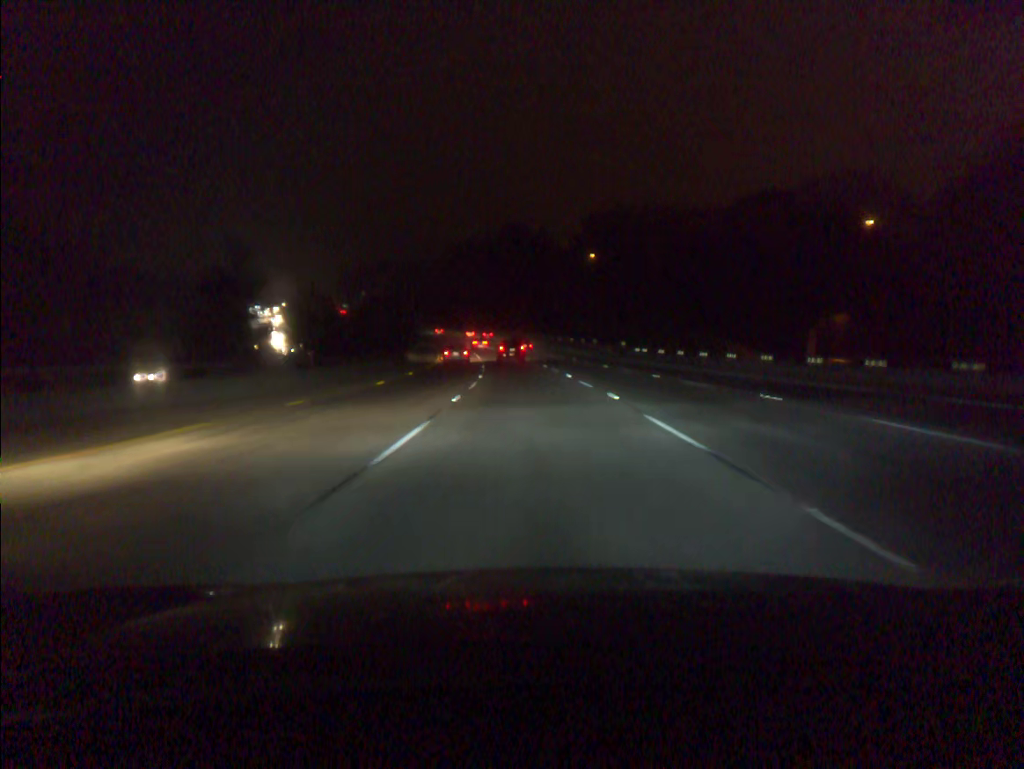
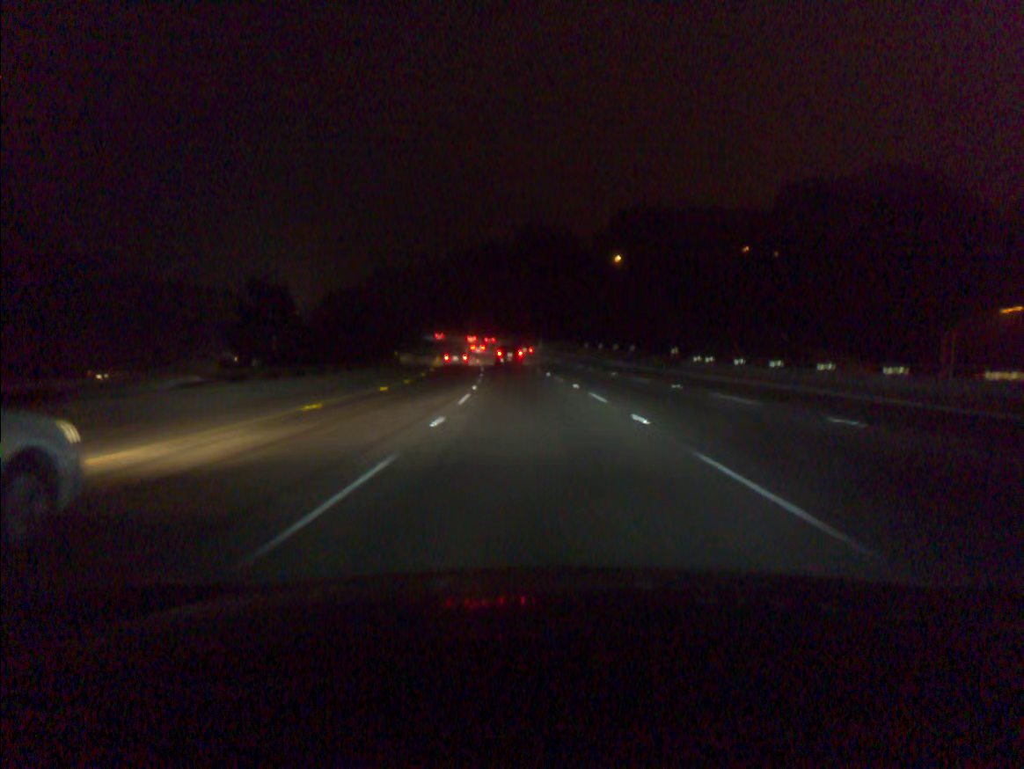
(-0.2, +18.7) m; -2°
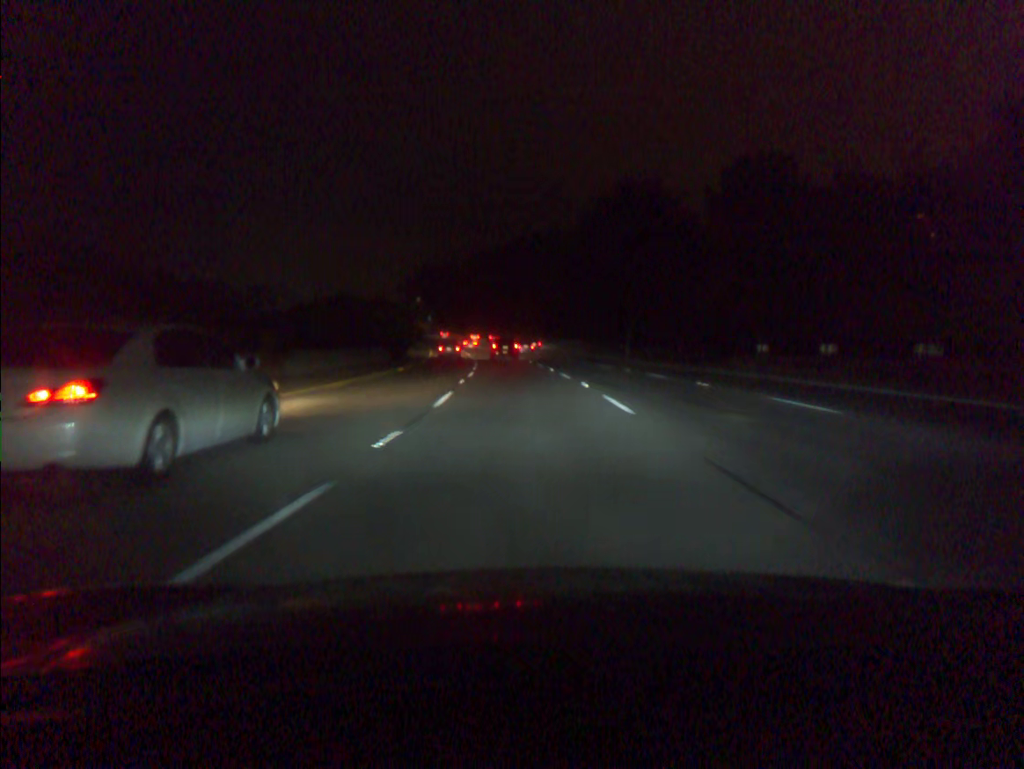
(-2.2, +55.7) m; -5°
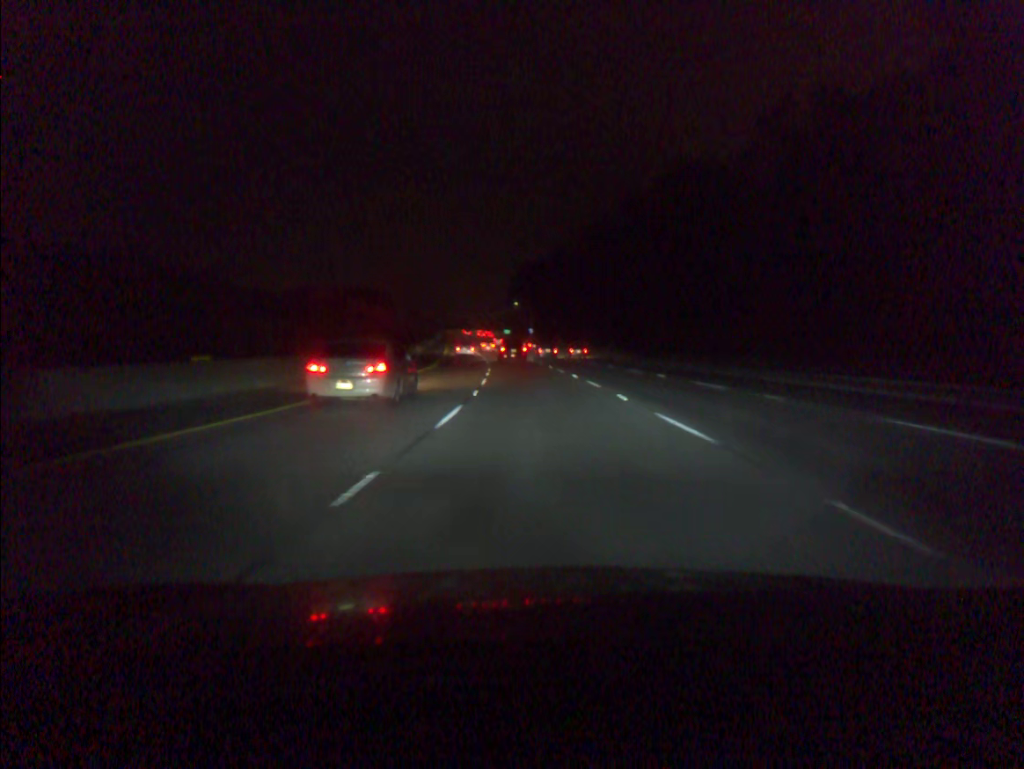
(-7.3, +90.7) m; -9°
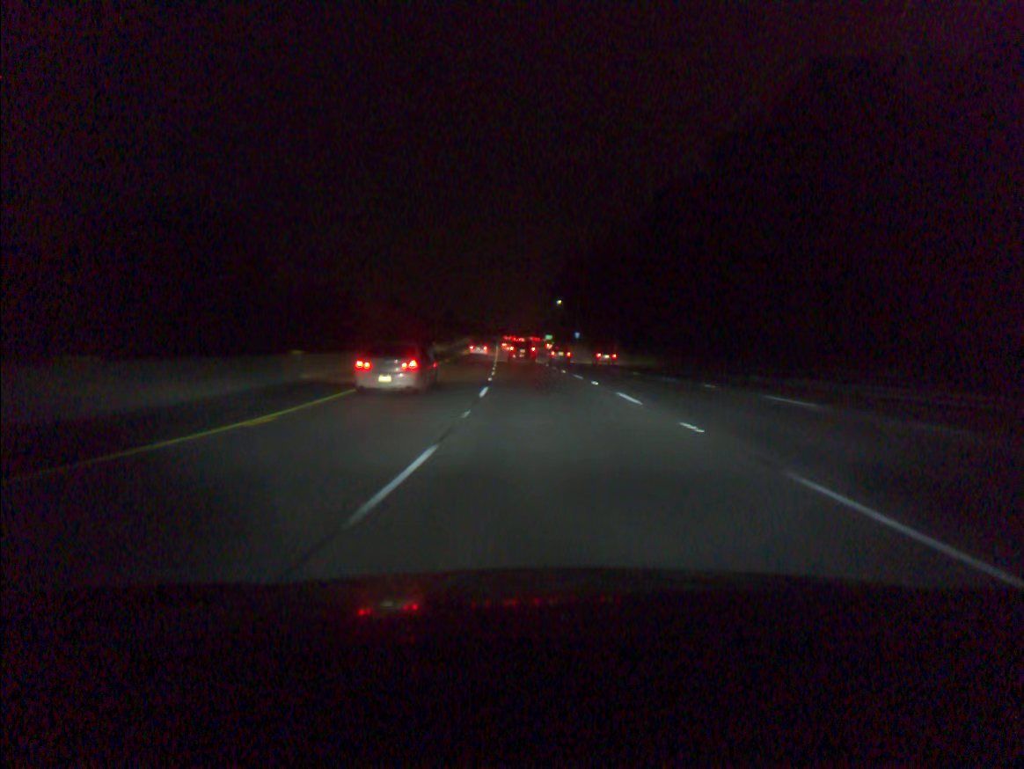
(-1.0, +35.8) m; -3°
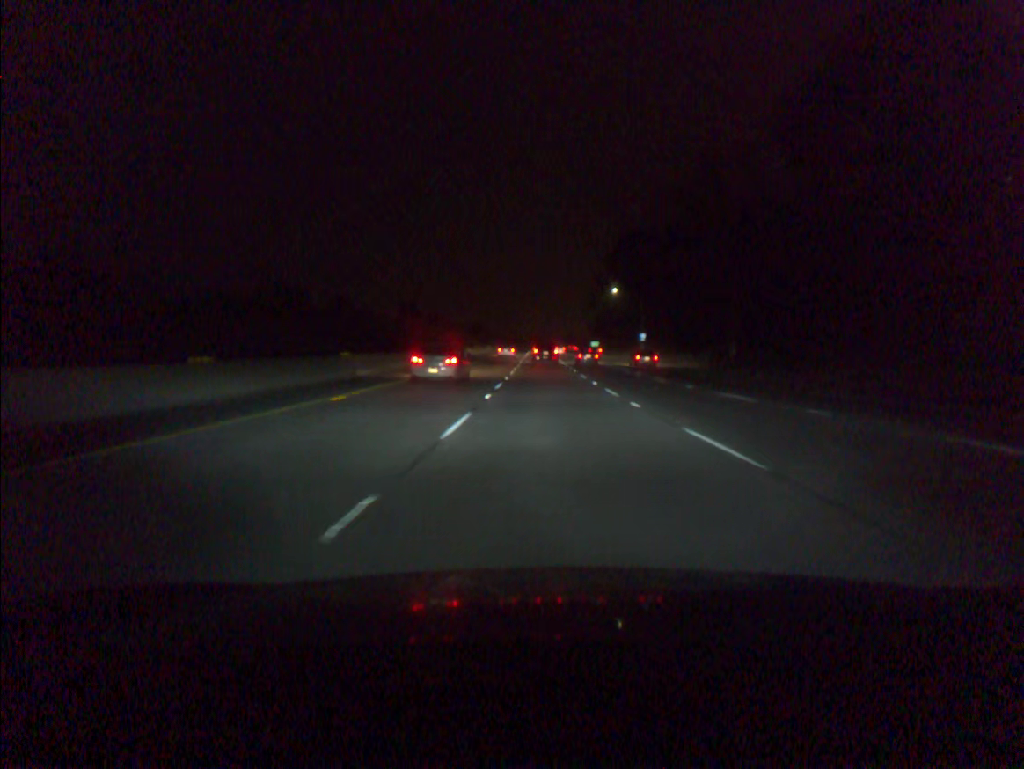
(-1.7, +53.1) m; -3°
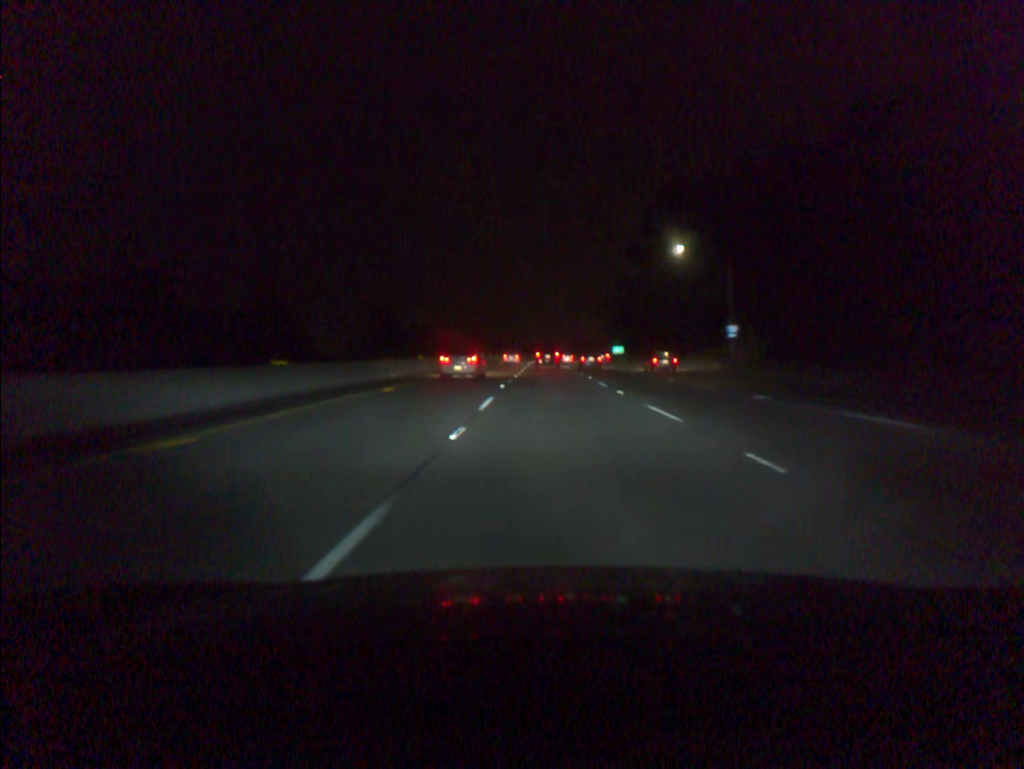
(-0.3, +53.0) m; 0°
